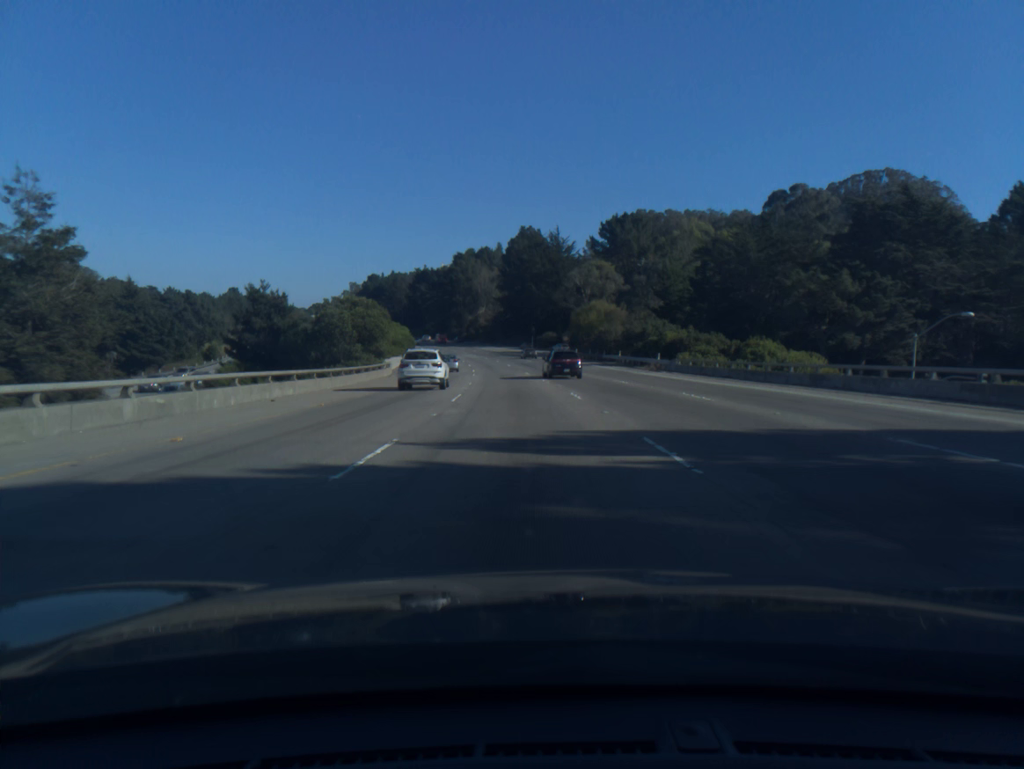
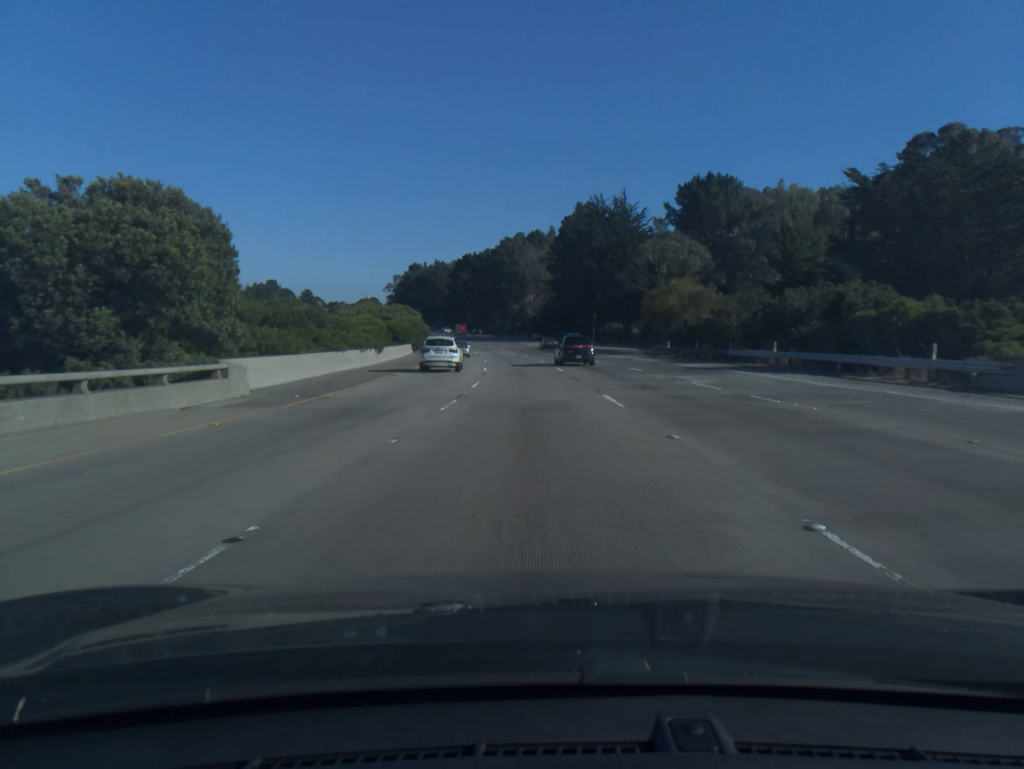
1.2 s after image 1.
(-1.2, +36.0) m; -4°
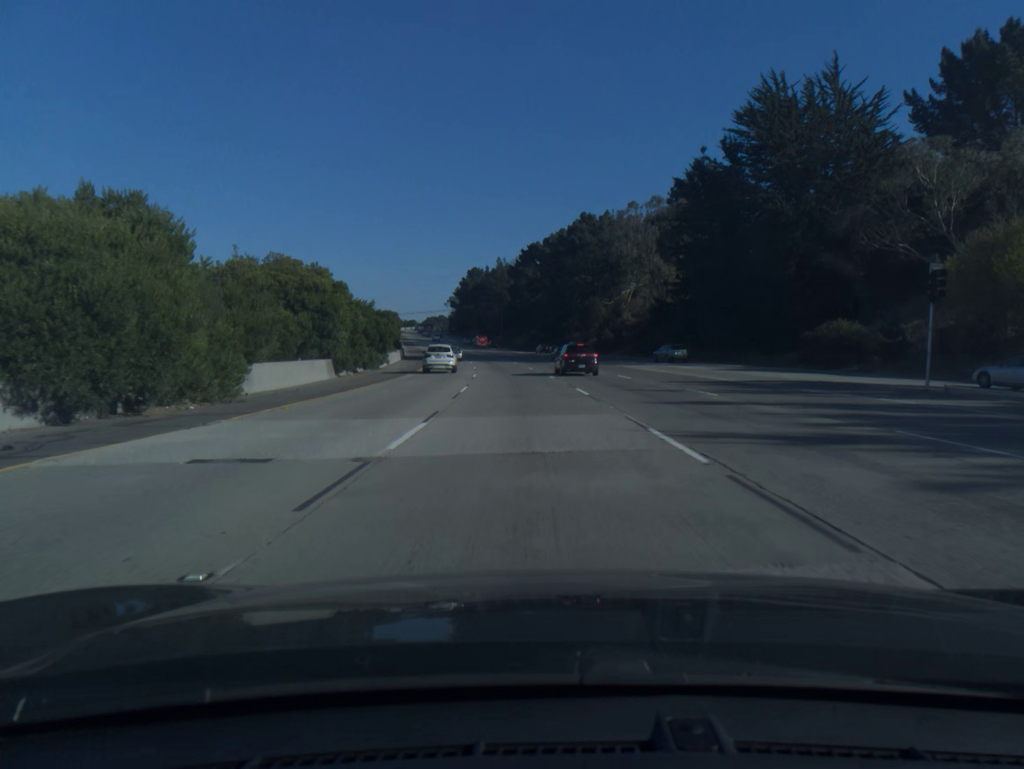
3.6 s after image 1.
(-3.5, +71.6) m; -6°
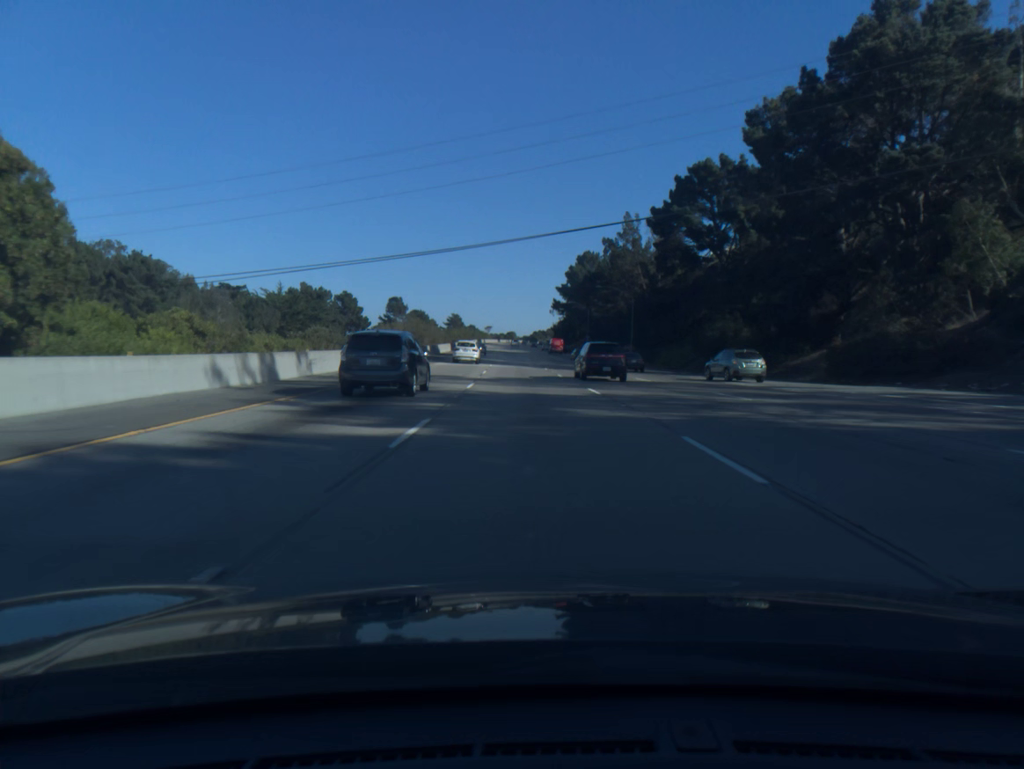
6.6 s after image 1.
(-6.7, +88.3) m; -8°
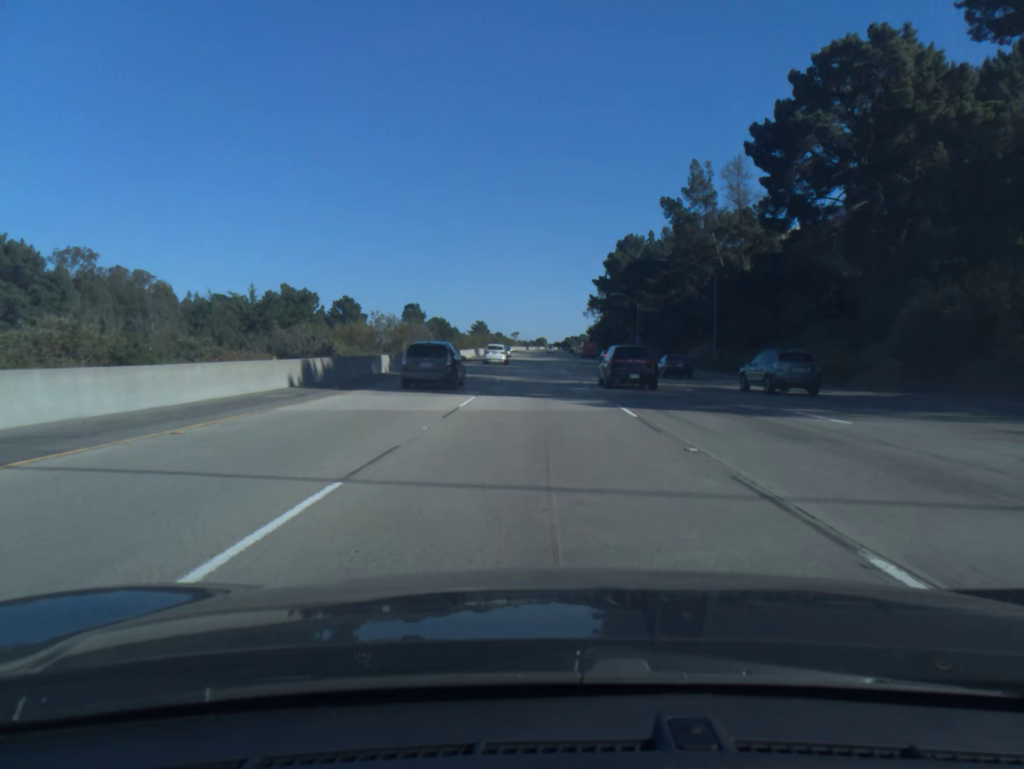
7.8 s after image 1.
(-0.7, +35.2) m; -2°
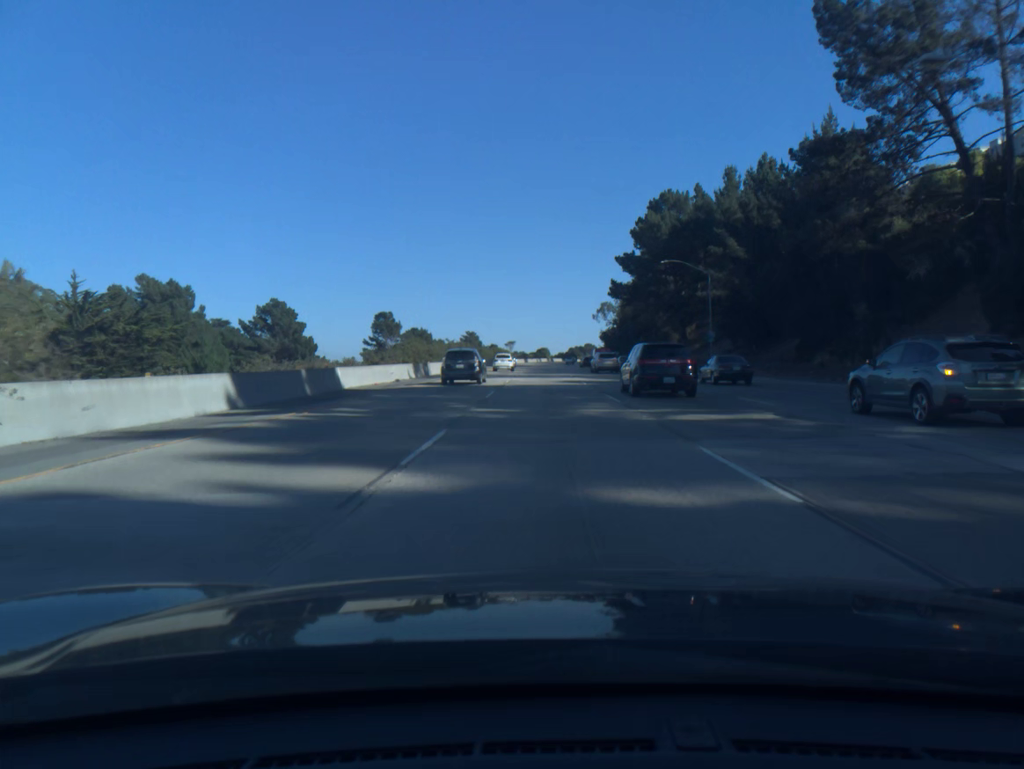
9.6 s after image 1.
(-0.3, +52.7) m; 0°
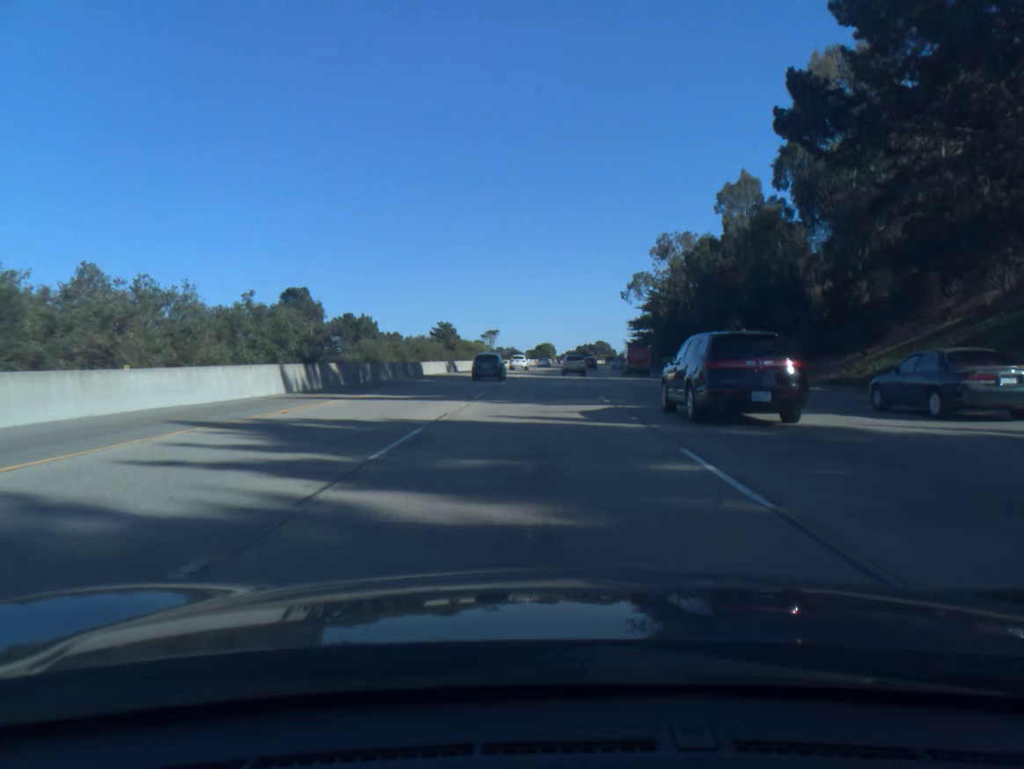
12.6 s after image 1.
(+0.4, +87.9) m; 0°
